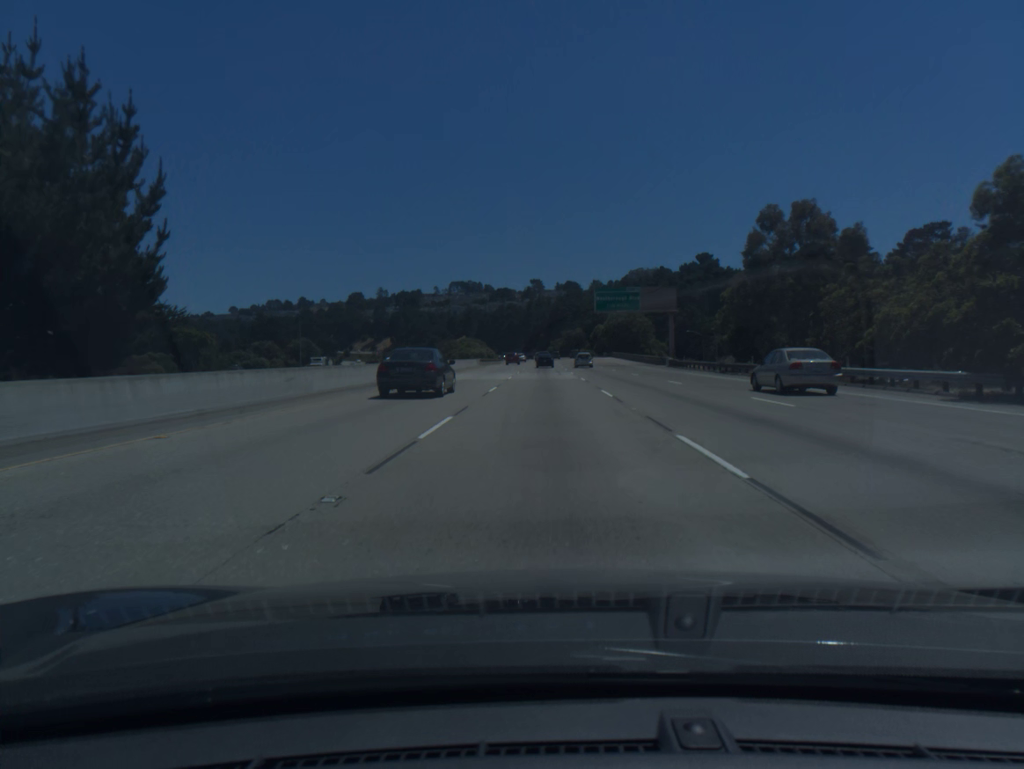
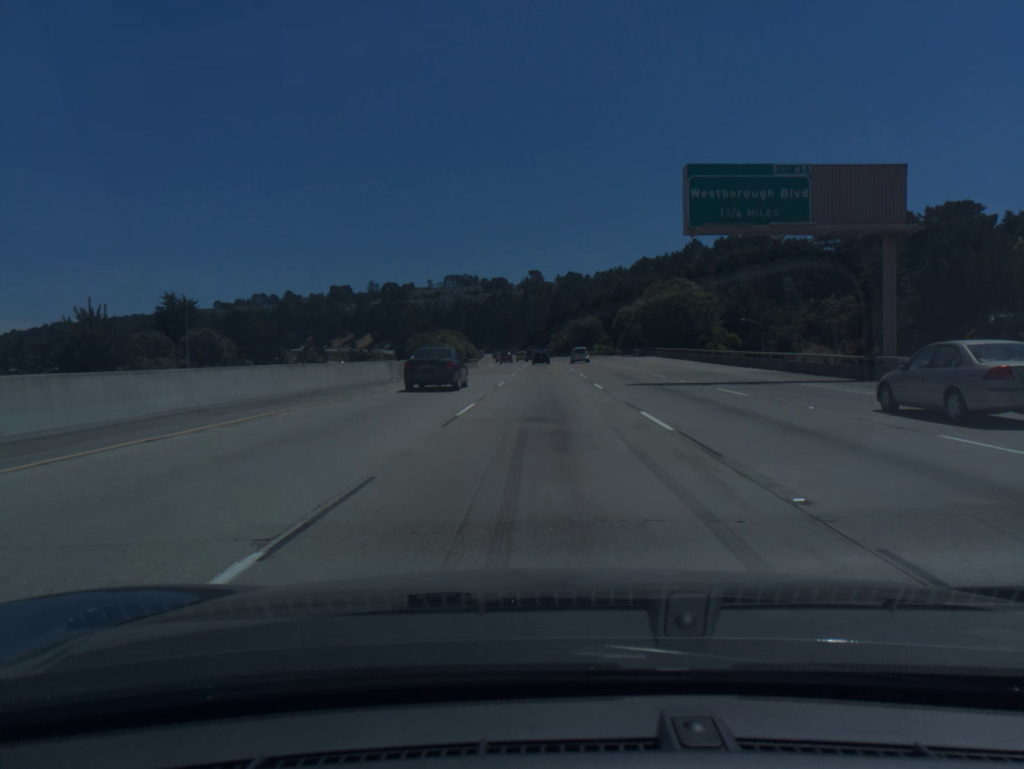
(0.0, +54.0) m; 0°
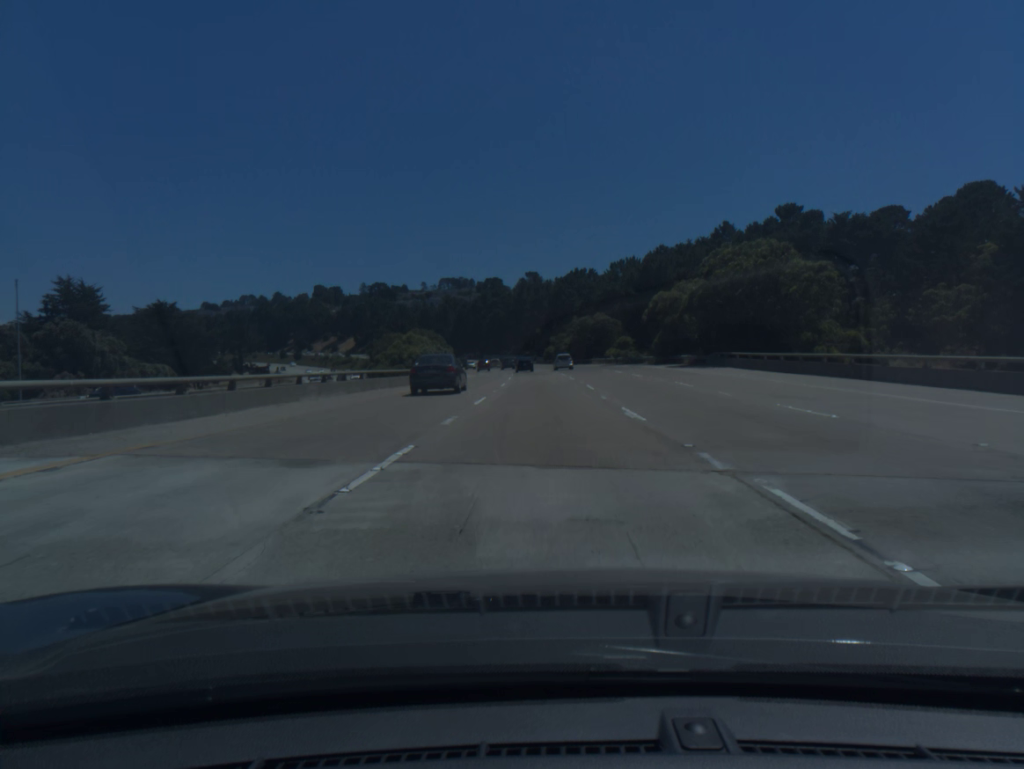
(+0.1, +36.4) m; 0°
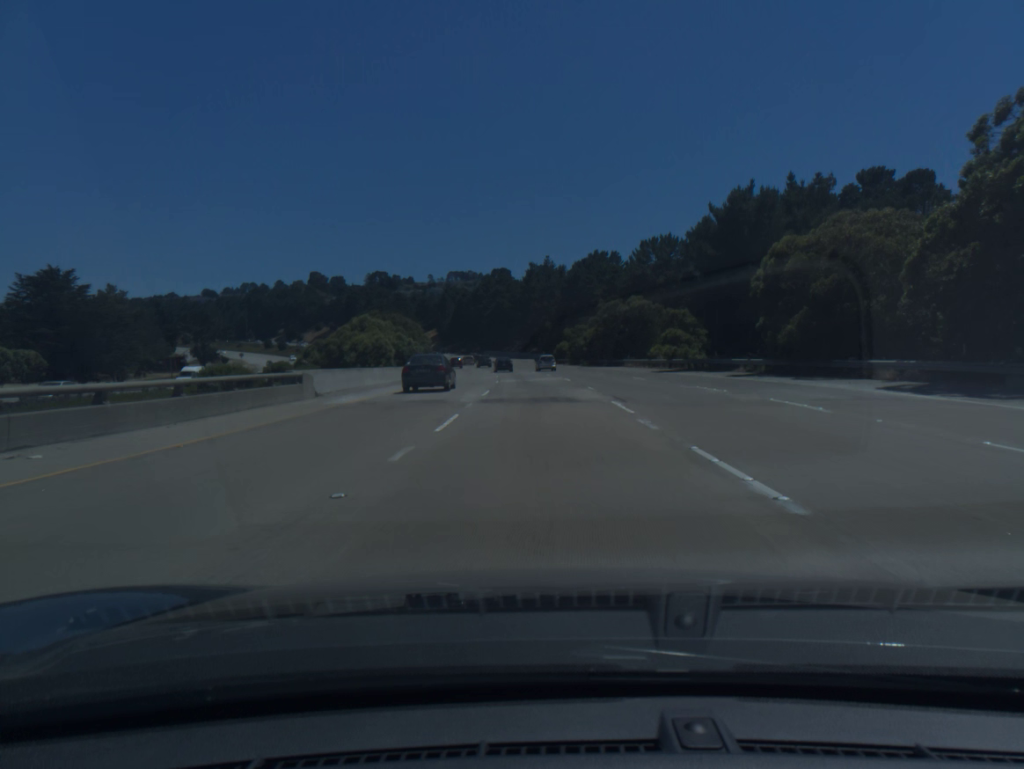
(-0.2, +36.8) m; -1°
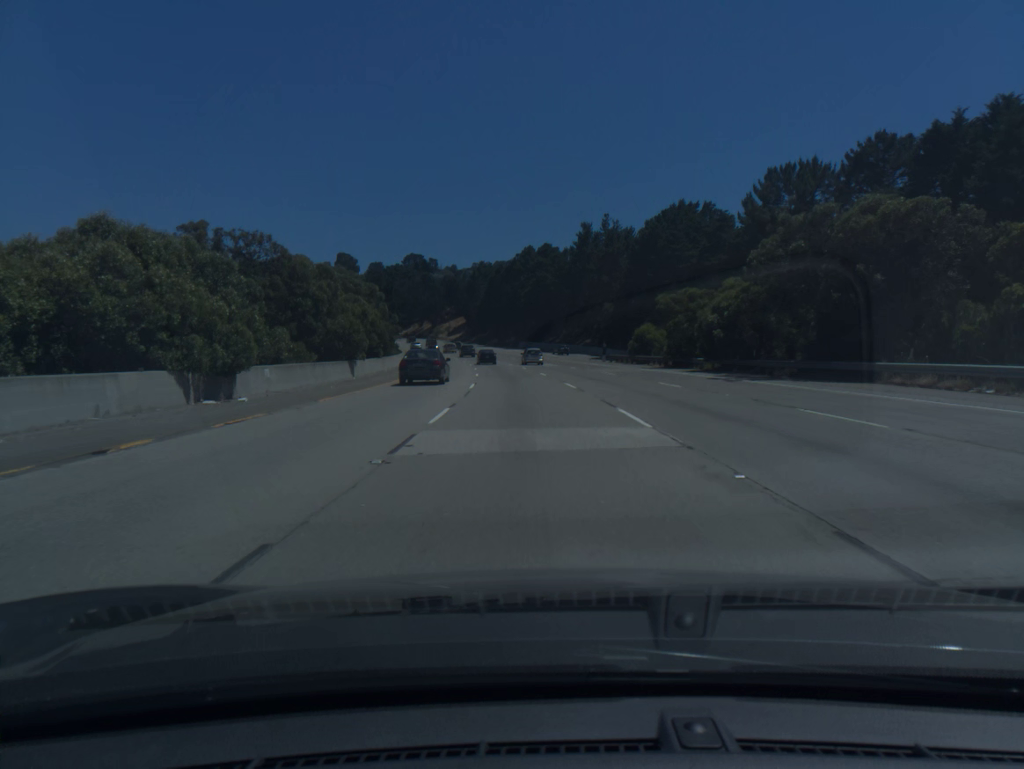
(-1.3, +56.1) m; -3°
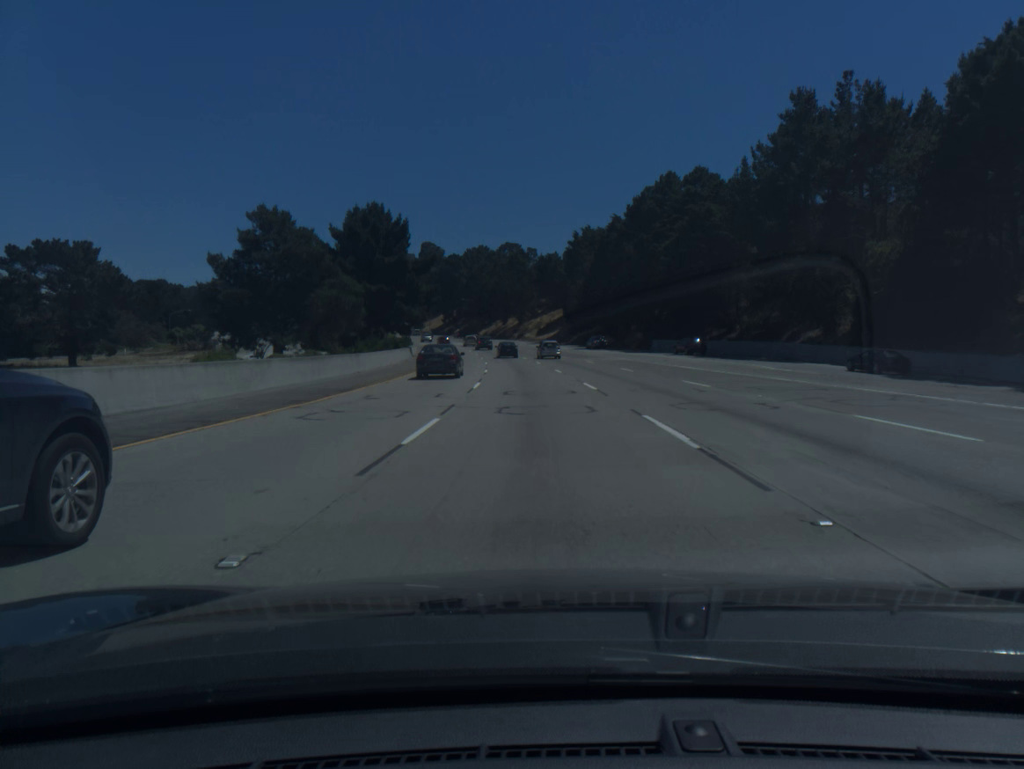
(-5.0, +76.1) m; -8°
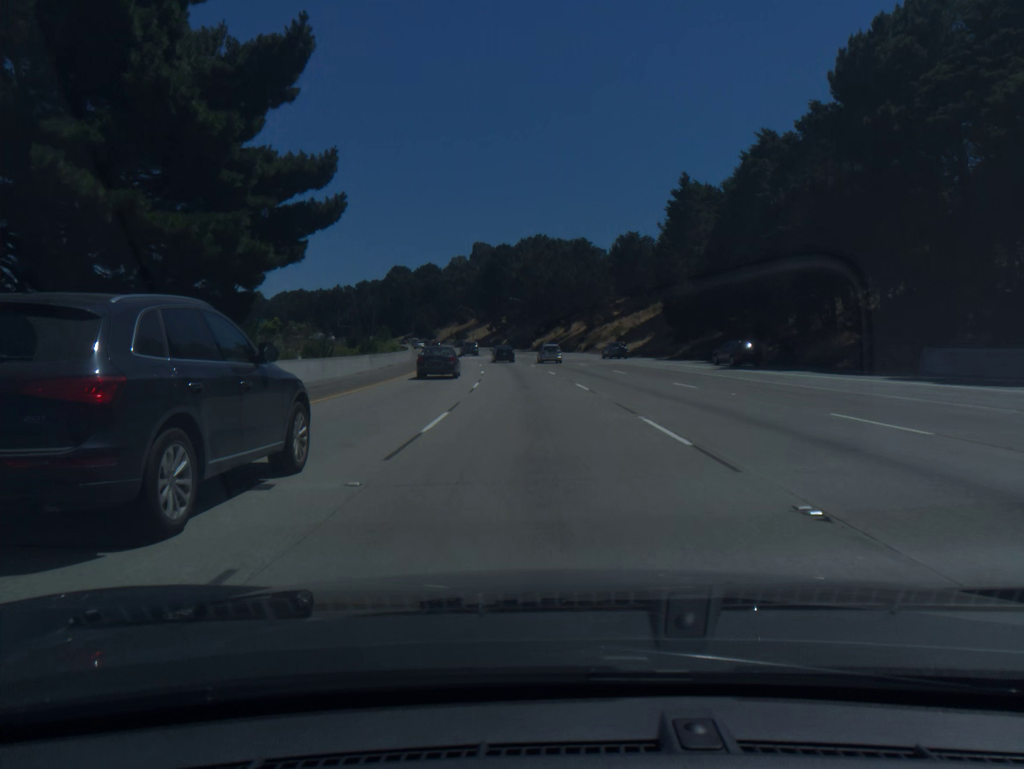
(-2.3, +56.6) m; -5°
